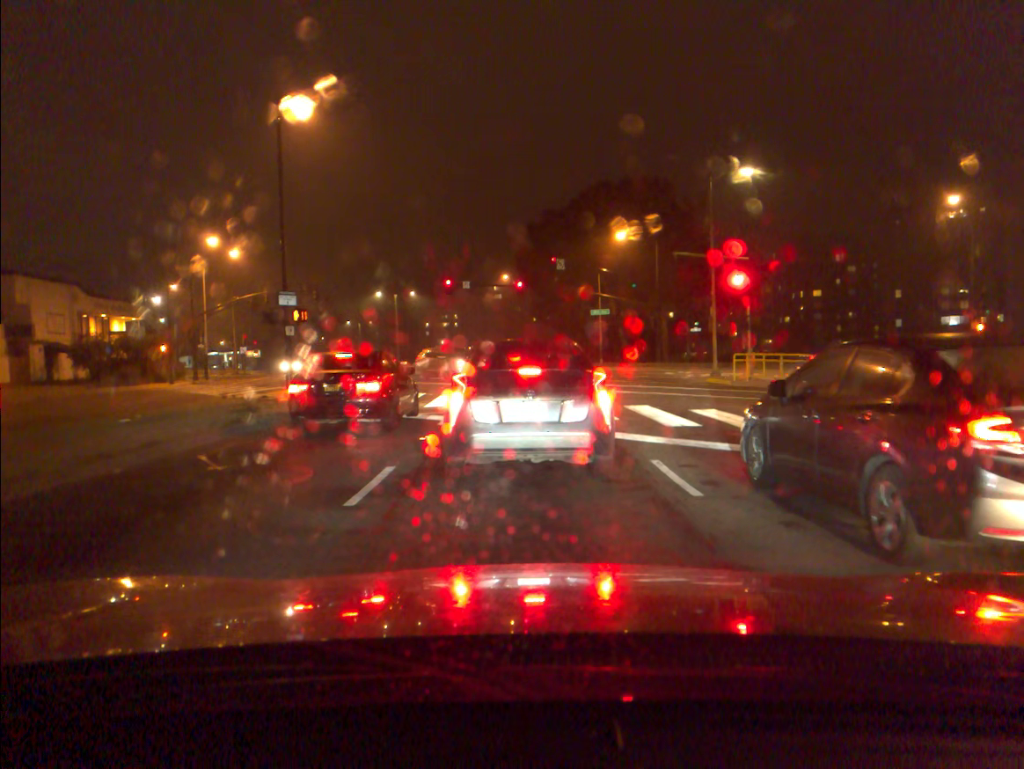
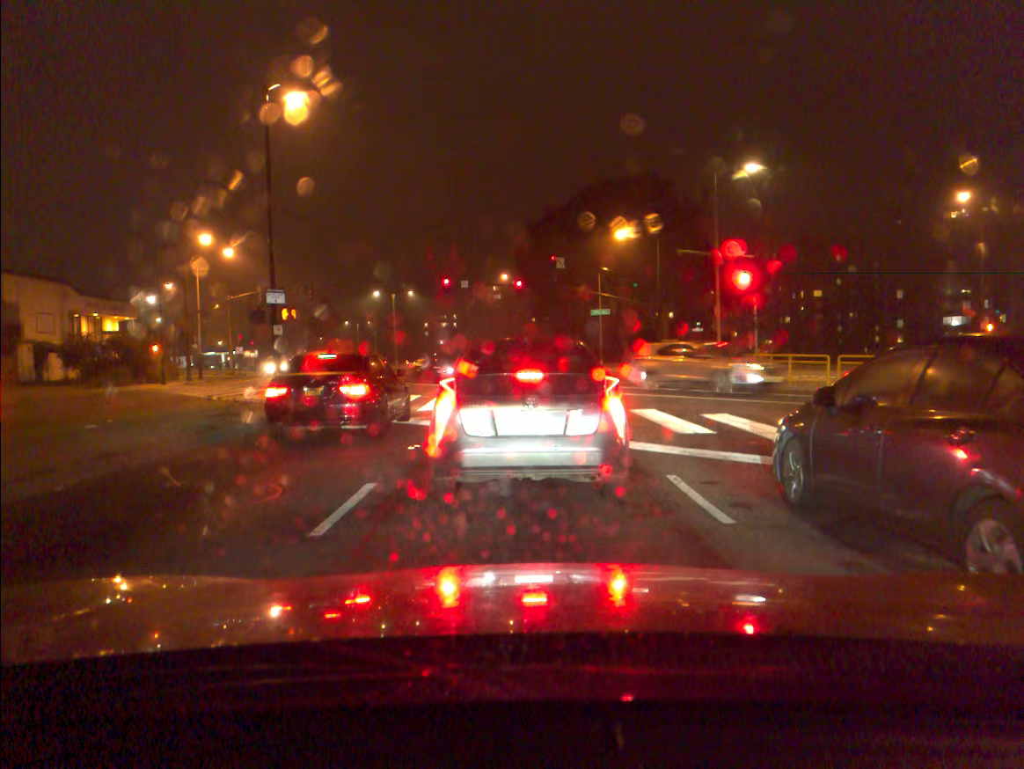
(0.0, +1.1) m; 0°
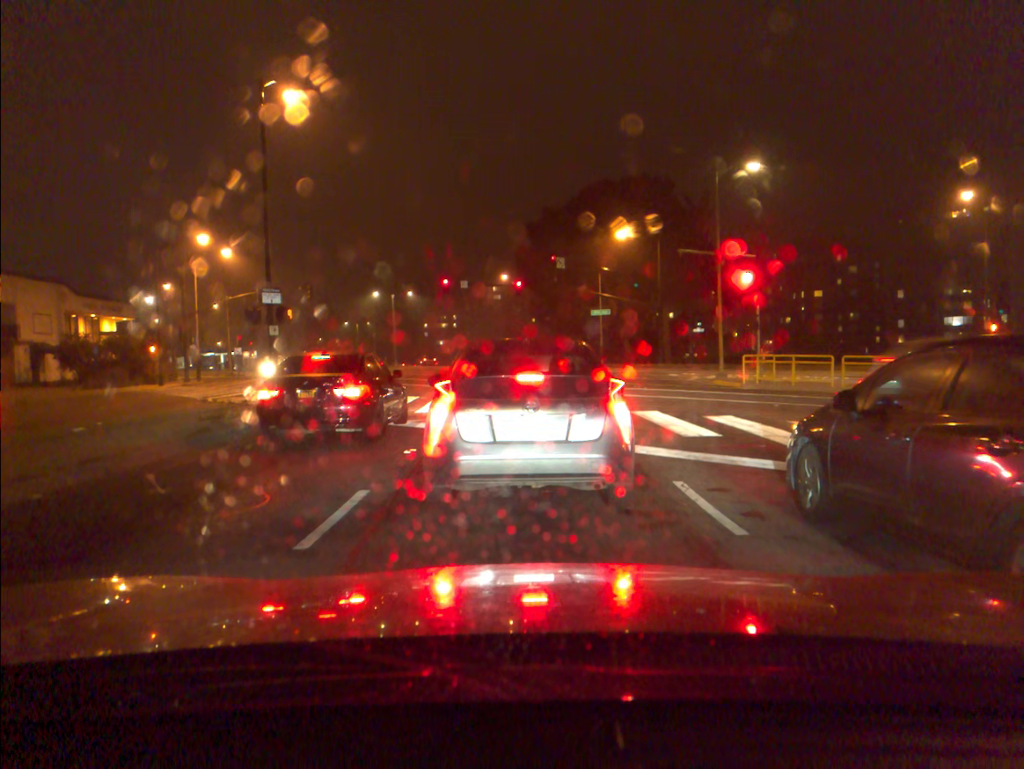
(0.0, +0.4) m; 0°
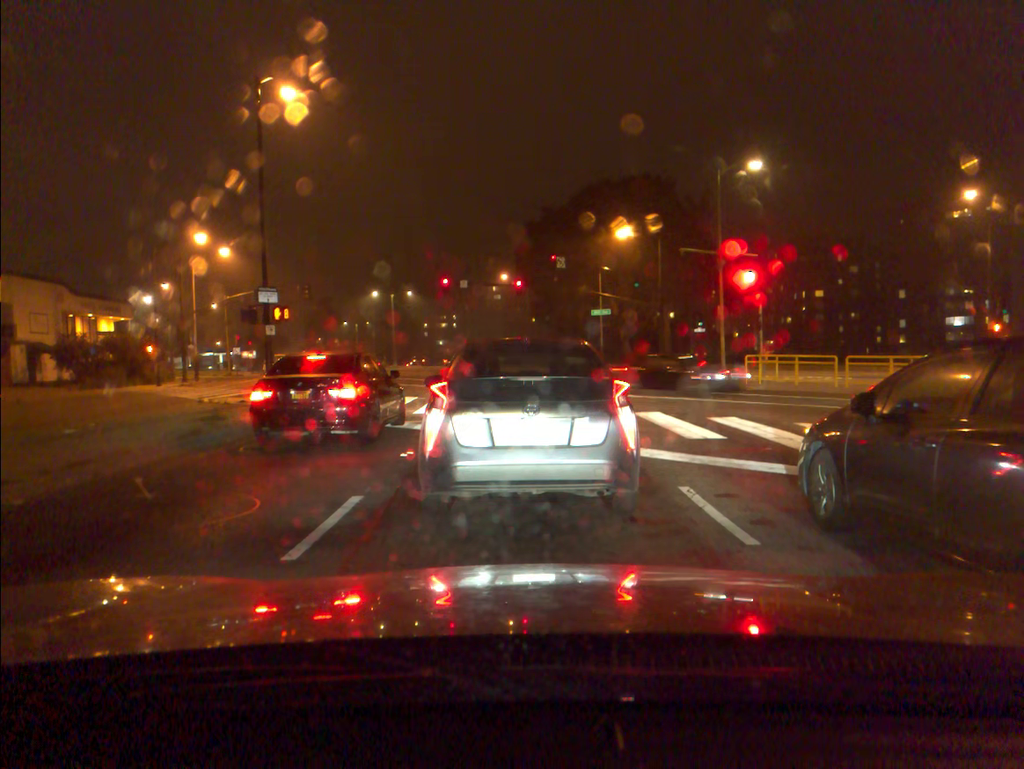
(0.0, +0.3) m; 0°
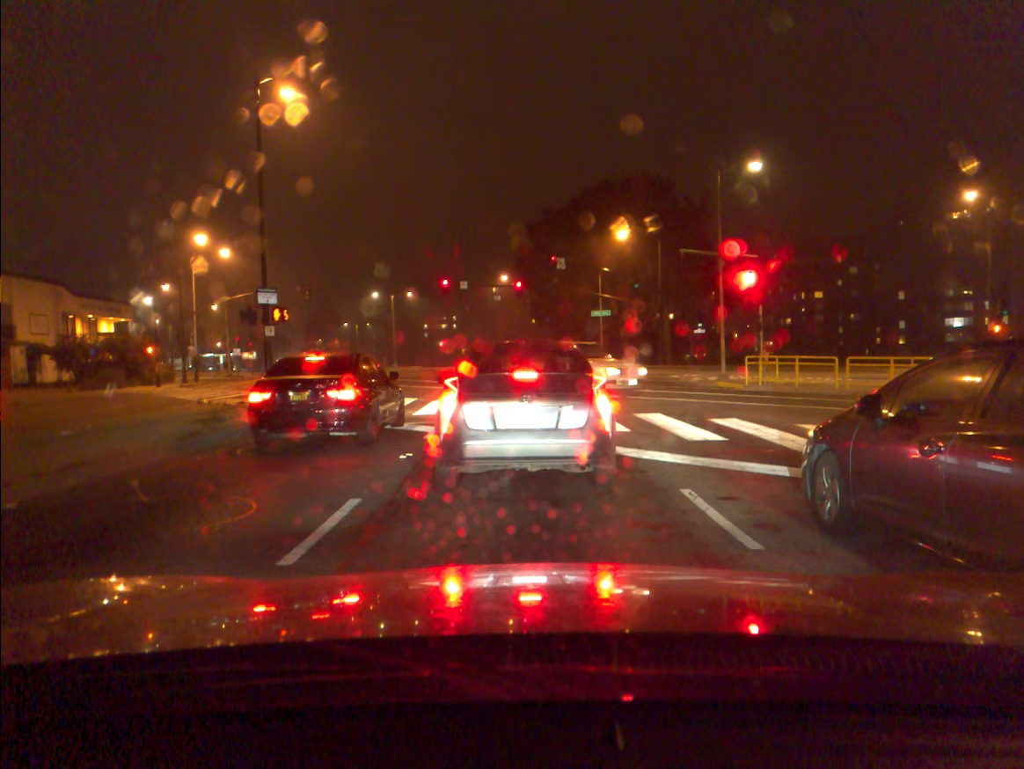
(0.0, +0.1) m; 0°
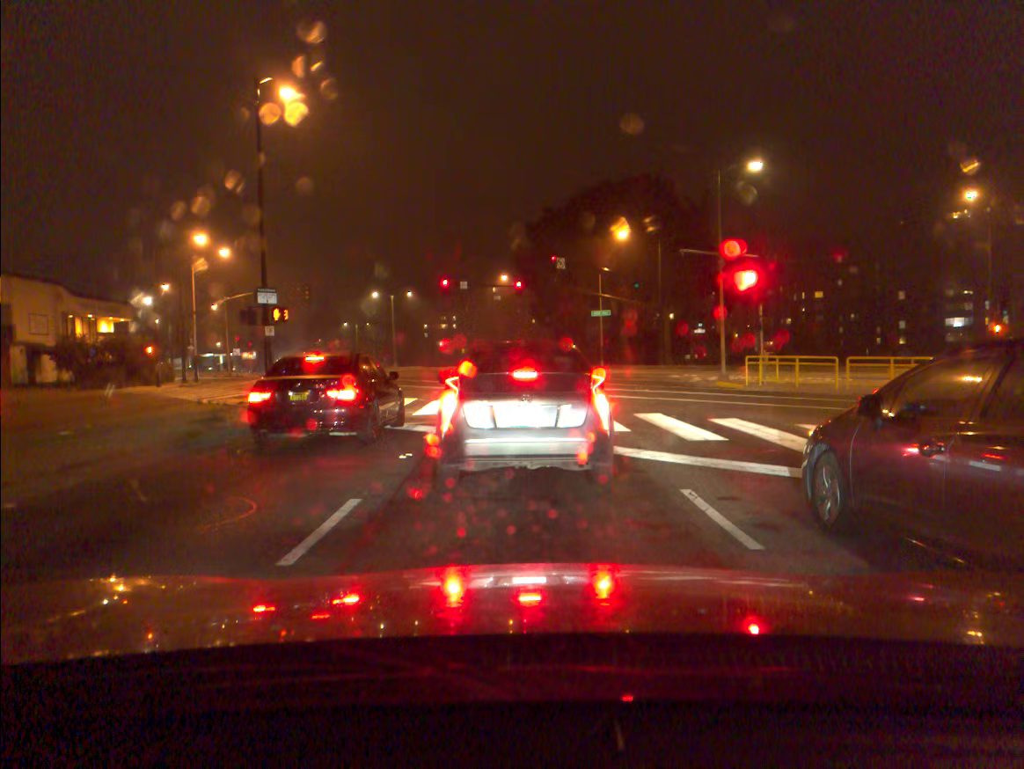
(0.0, 0.0) m; 0°
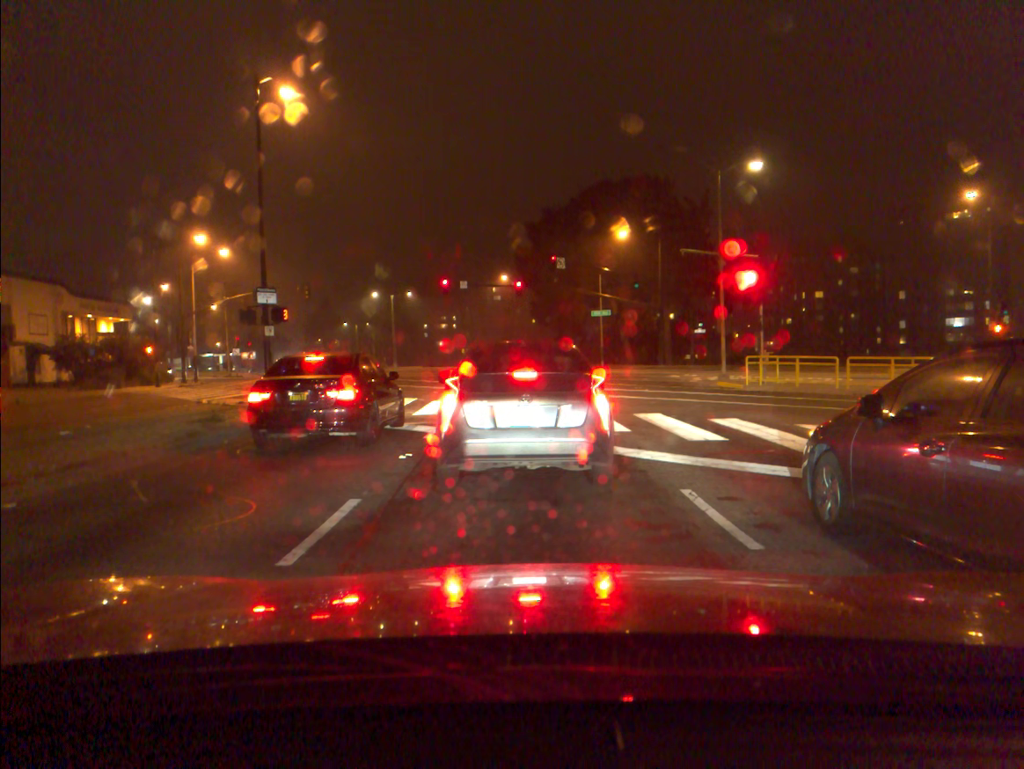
(0.0, 0.0) m; 0°
